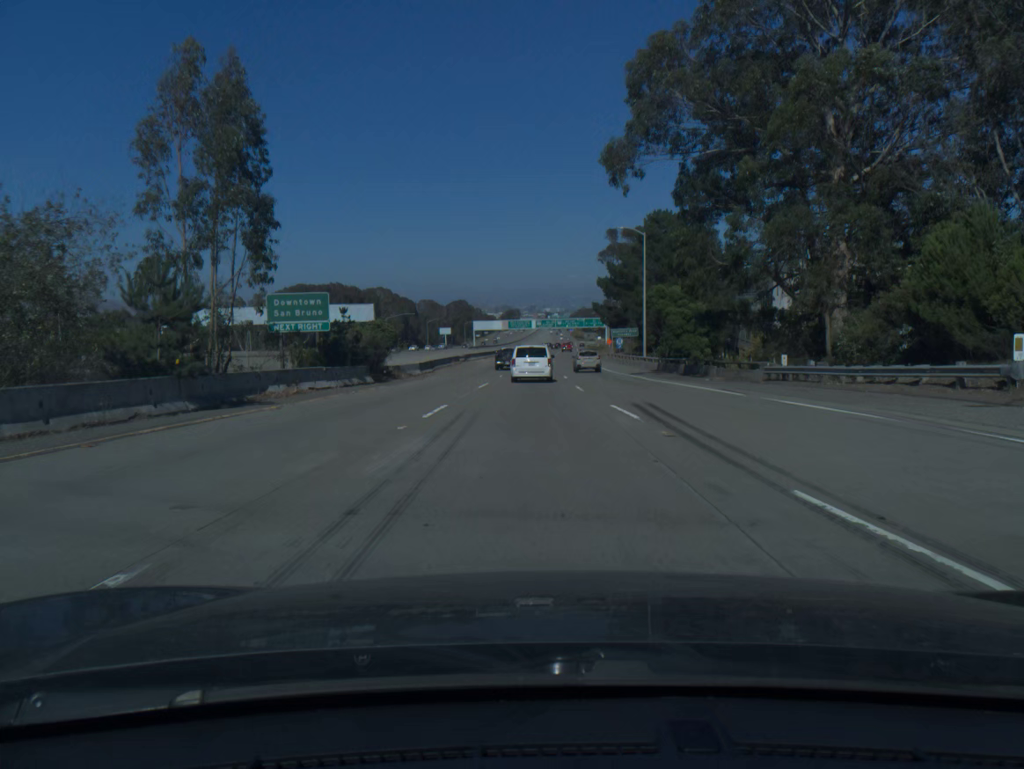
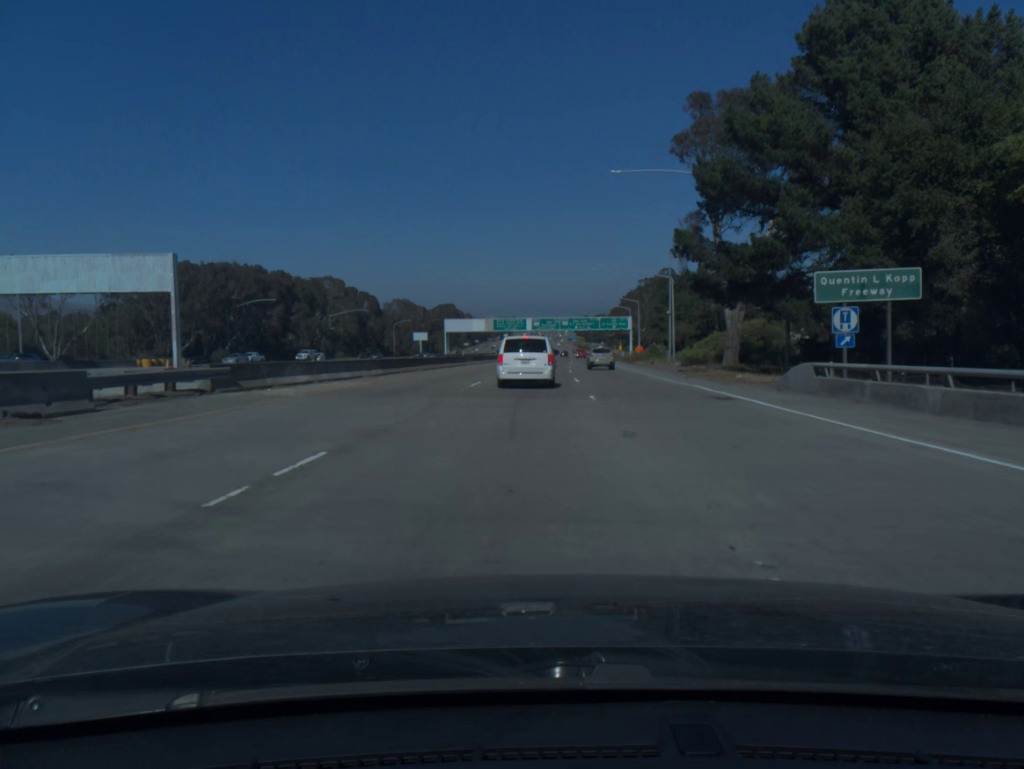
(+0.2, +69.2) m; 0°
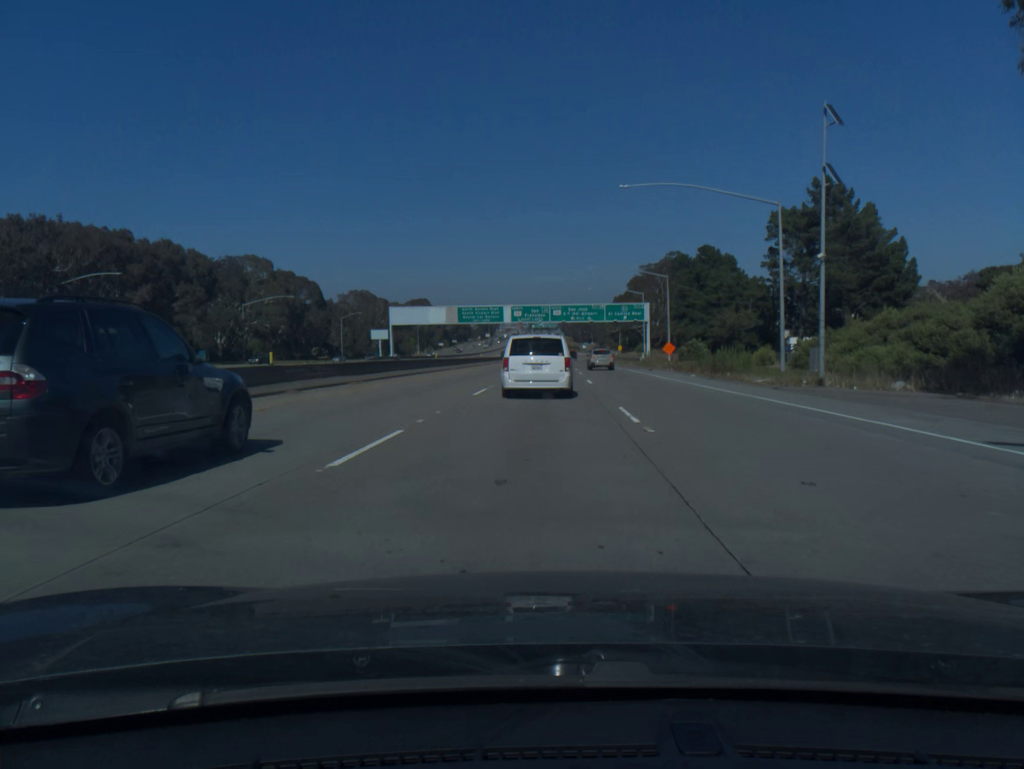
(+0.4, +48.5) m; +1°
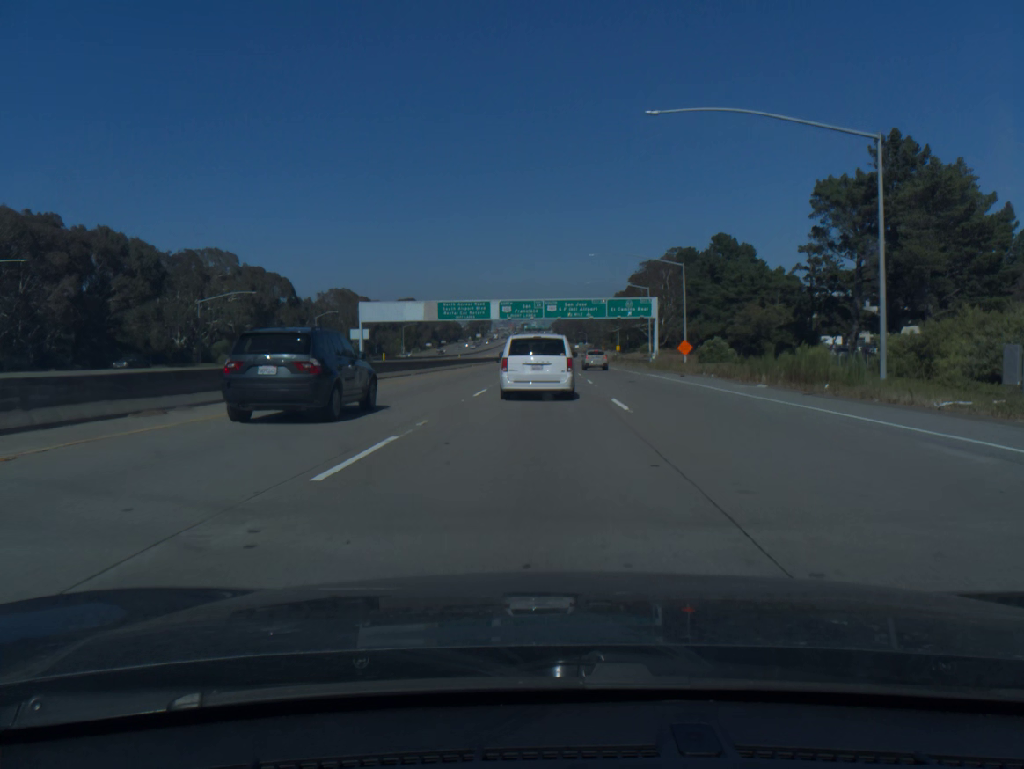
(+0.1, +15.4) m; +1°
